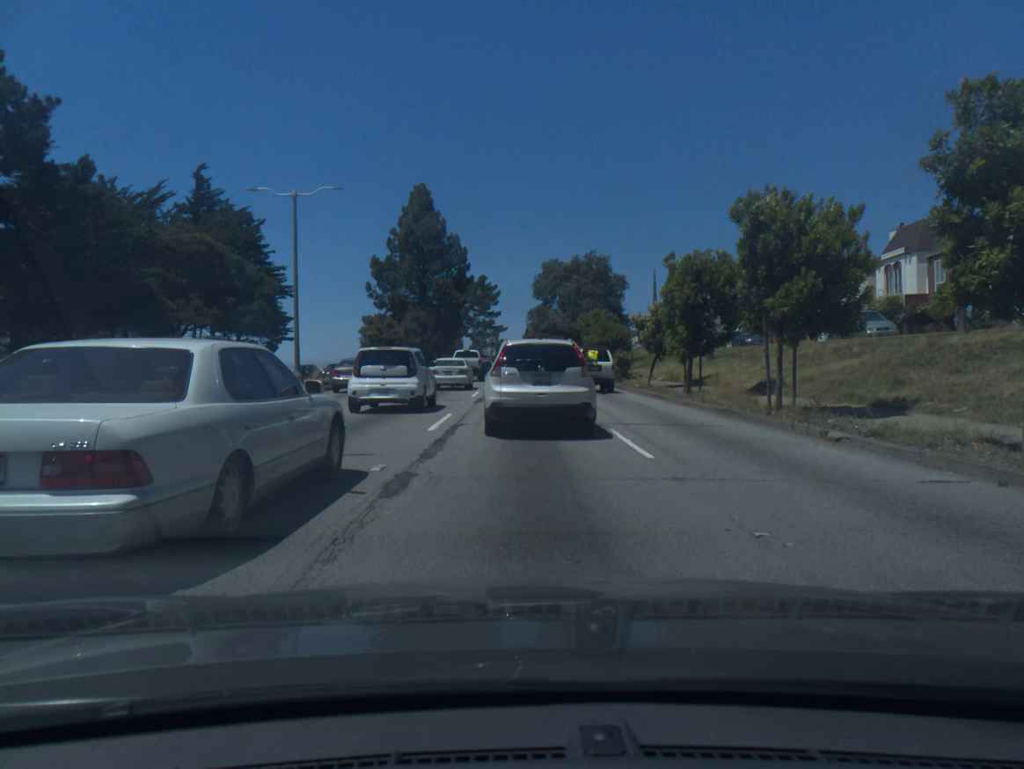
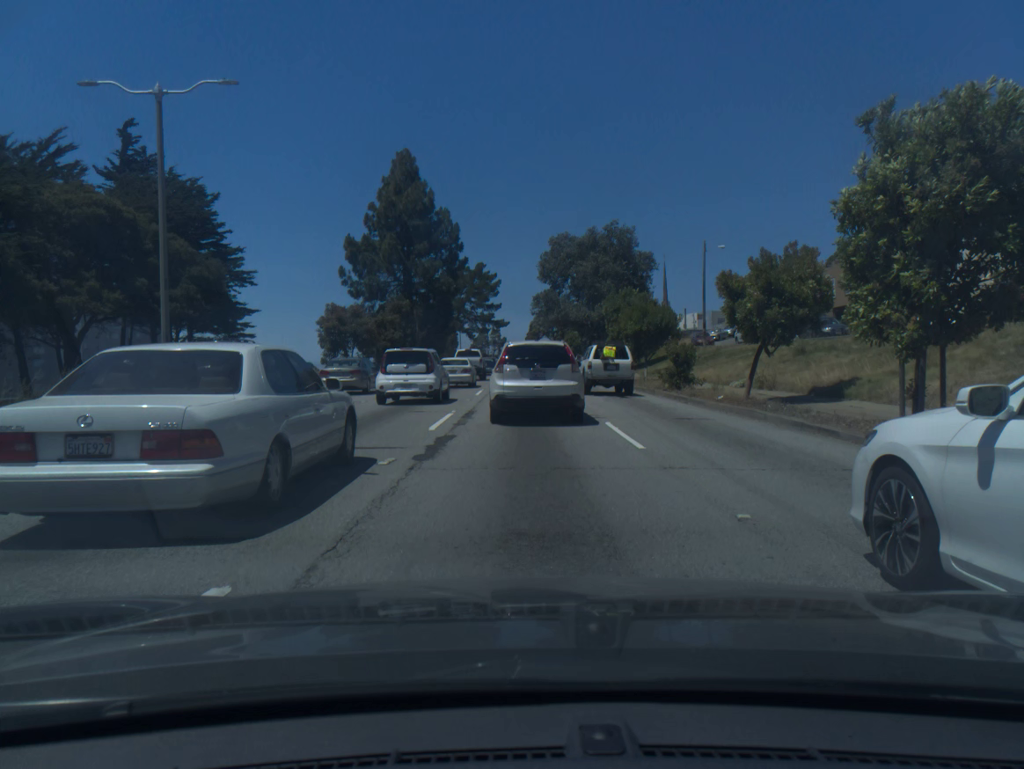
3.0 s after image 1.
(0.0, +14.1) m; 0°
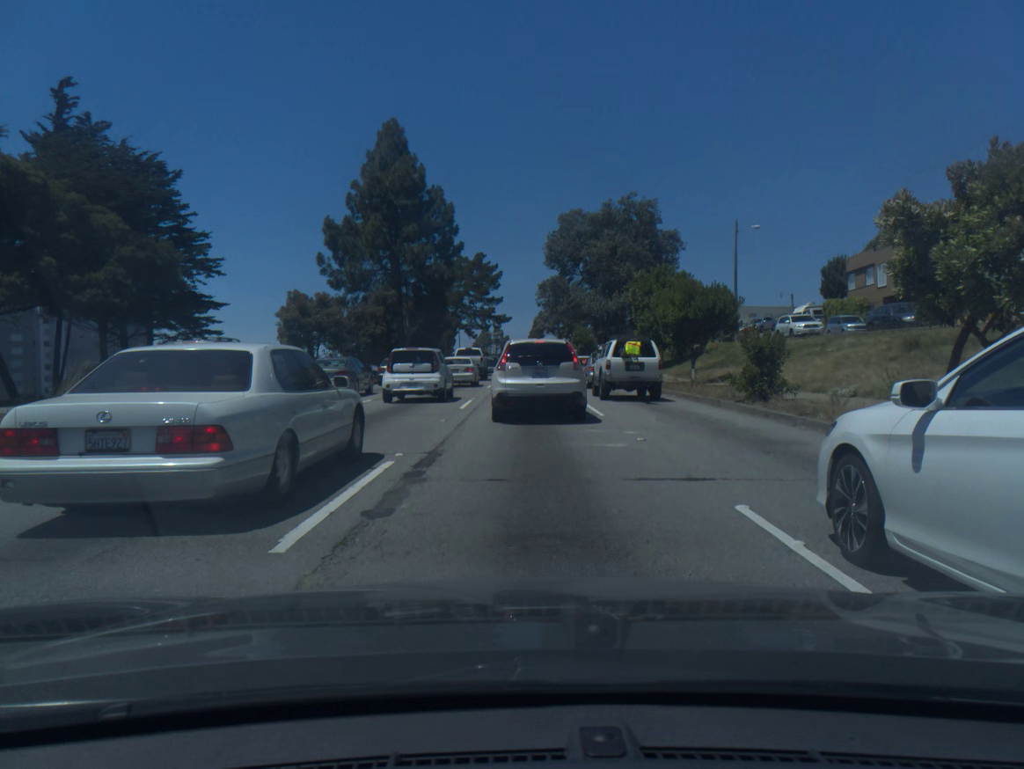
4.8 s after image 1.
(0.0, +8.9) m; 0°
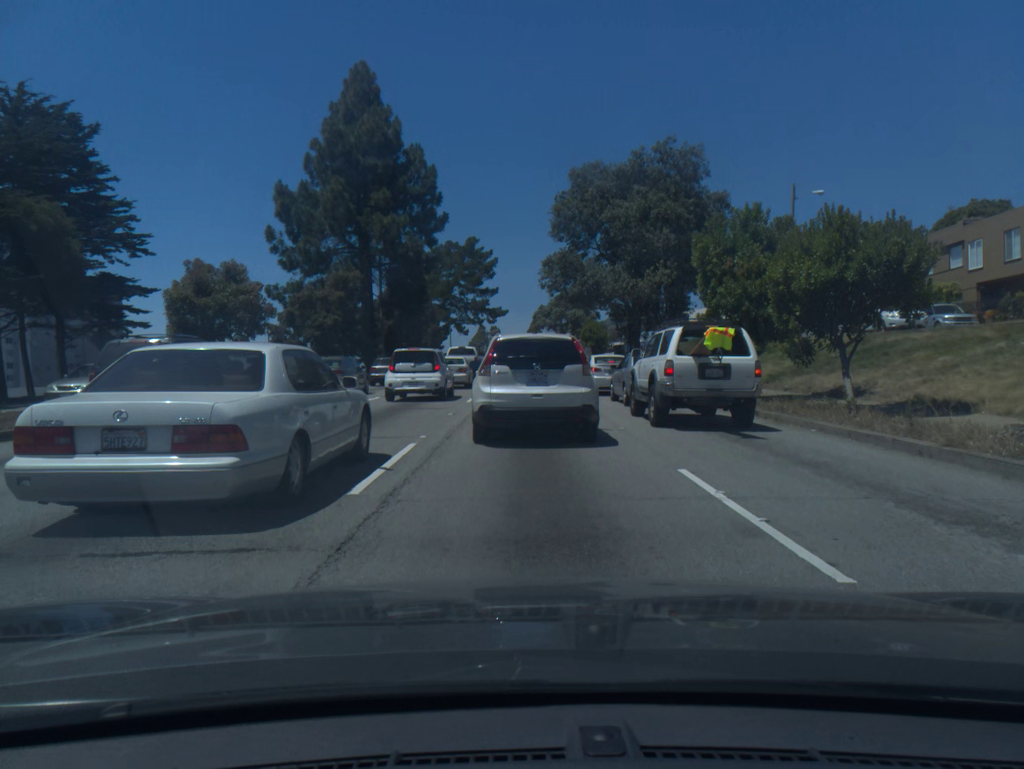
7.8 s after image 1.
(0.0, +12.7) m; 0°
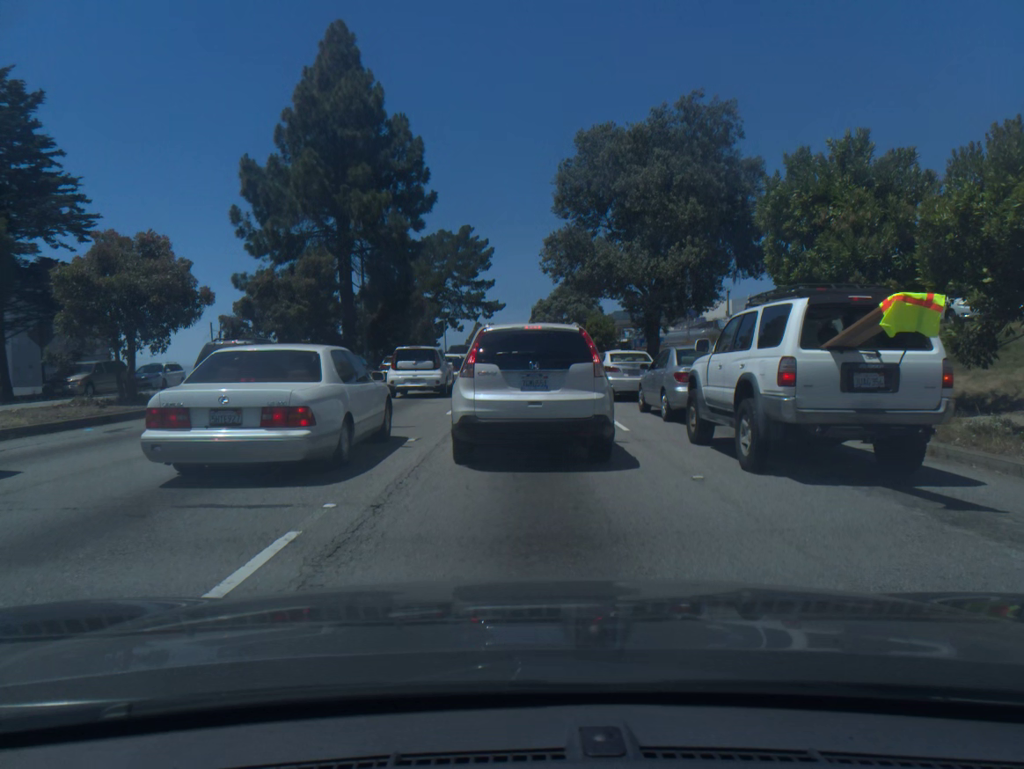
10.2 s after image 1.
(+0.1, +6.0) m; +1°
